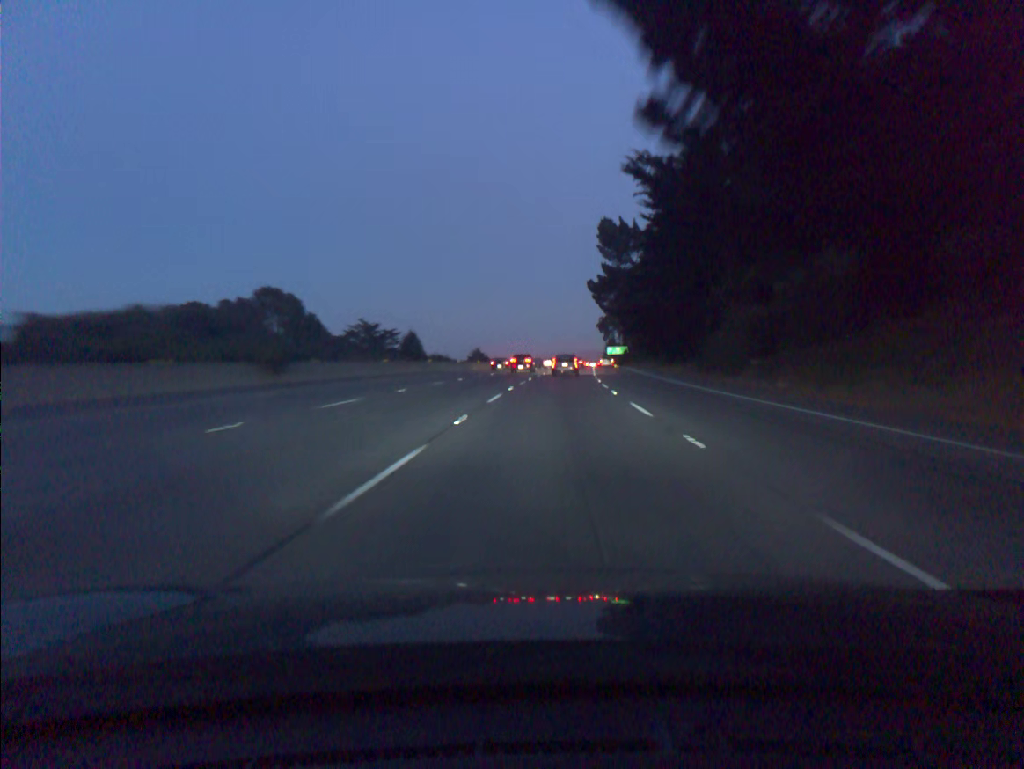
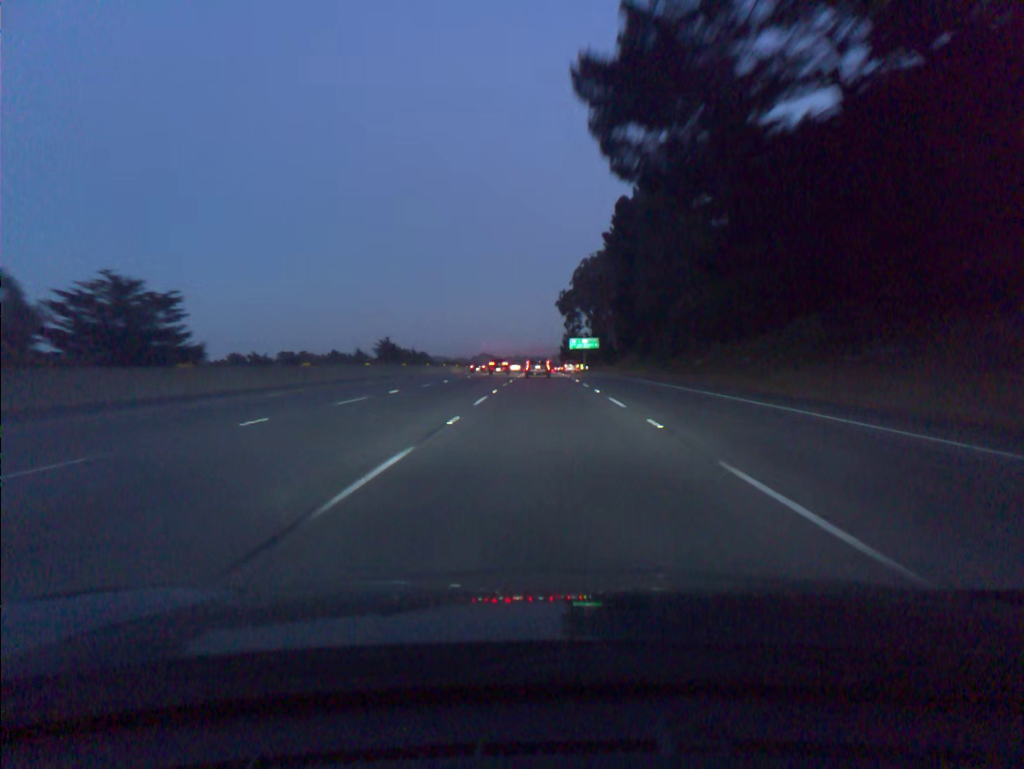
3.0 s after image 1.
(+3.5, +84.7) m; +4°
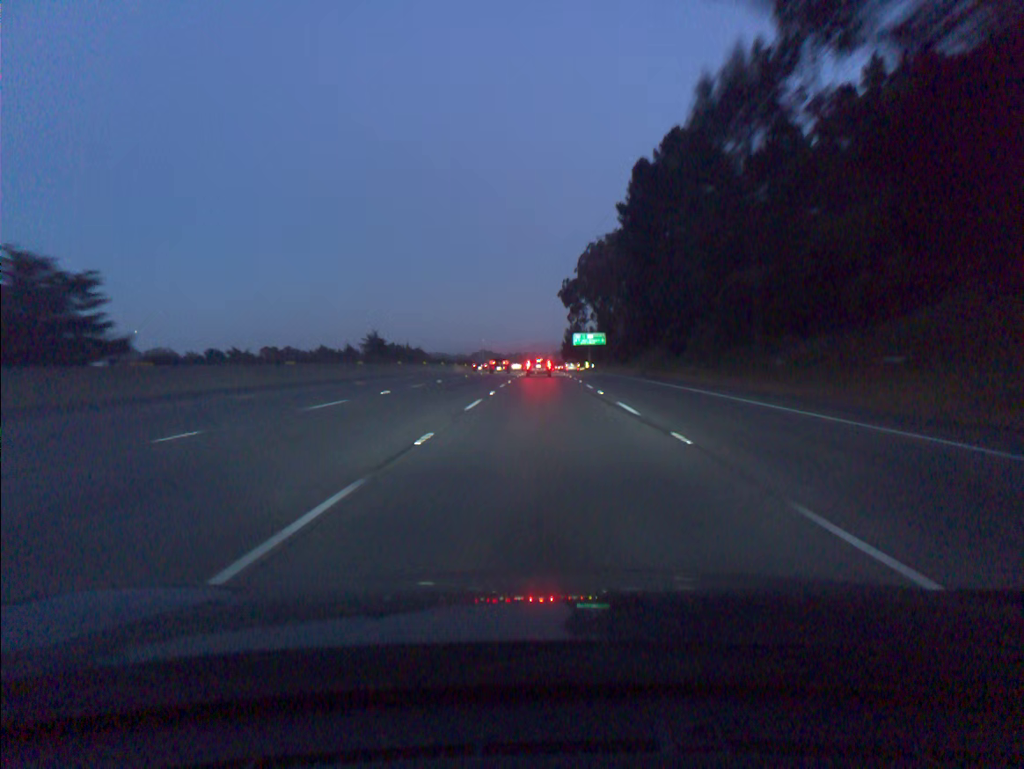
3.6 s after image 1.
(0.0, +17.1) m; 0°
